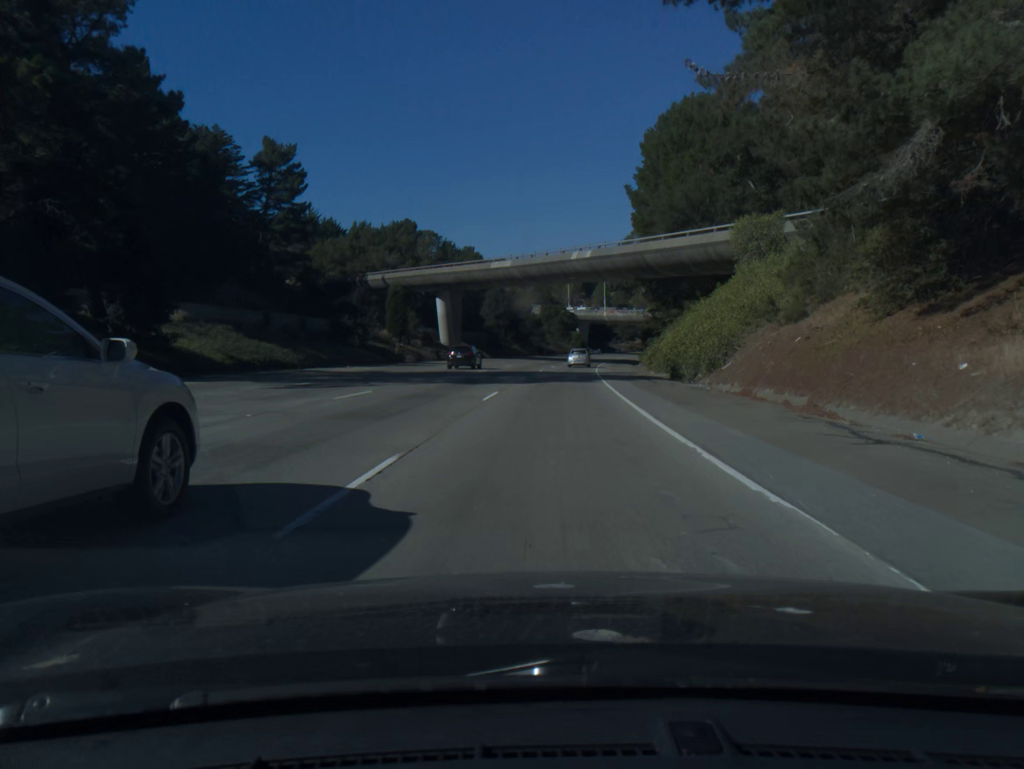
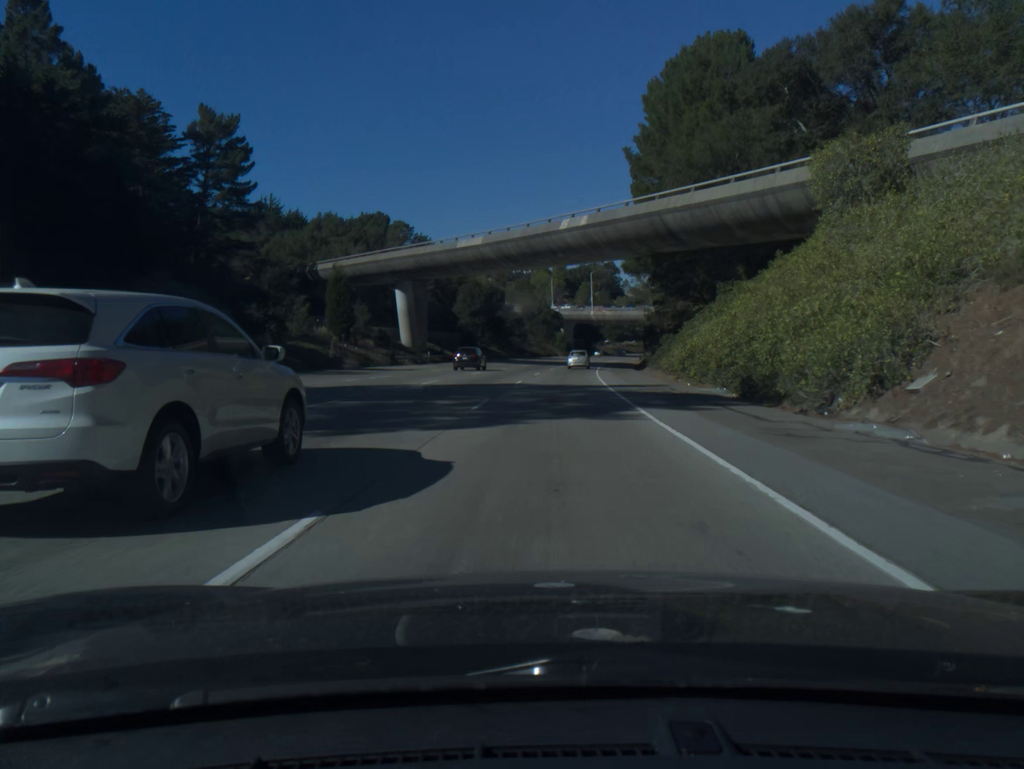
(+0.2, +17.8) m; +1°
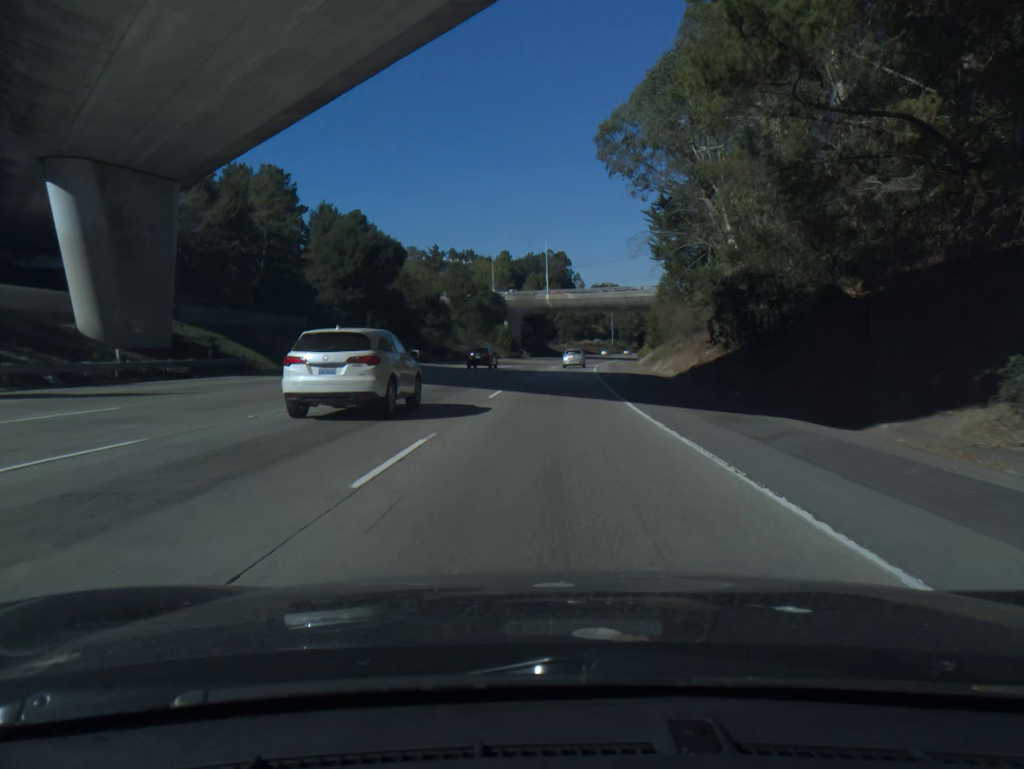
(+1.7, +53.4) m; +4°
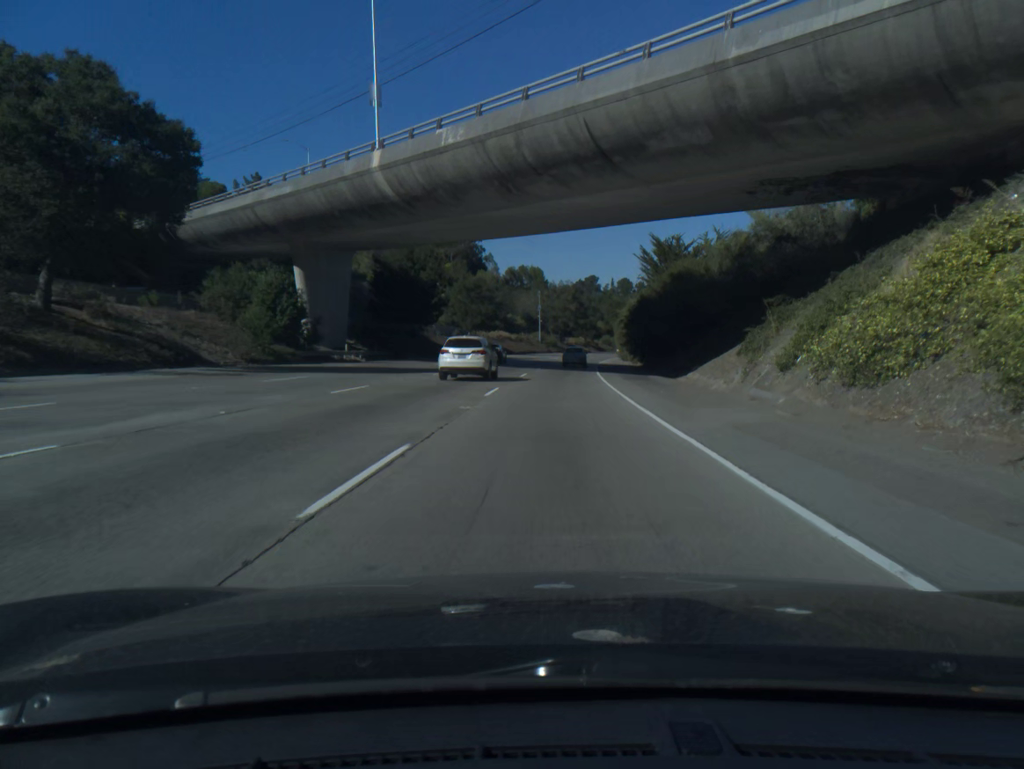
(+4.7, +88.7) m; +6°
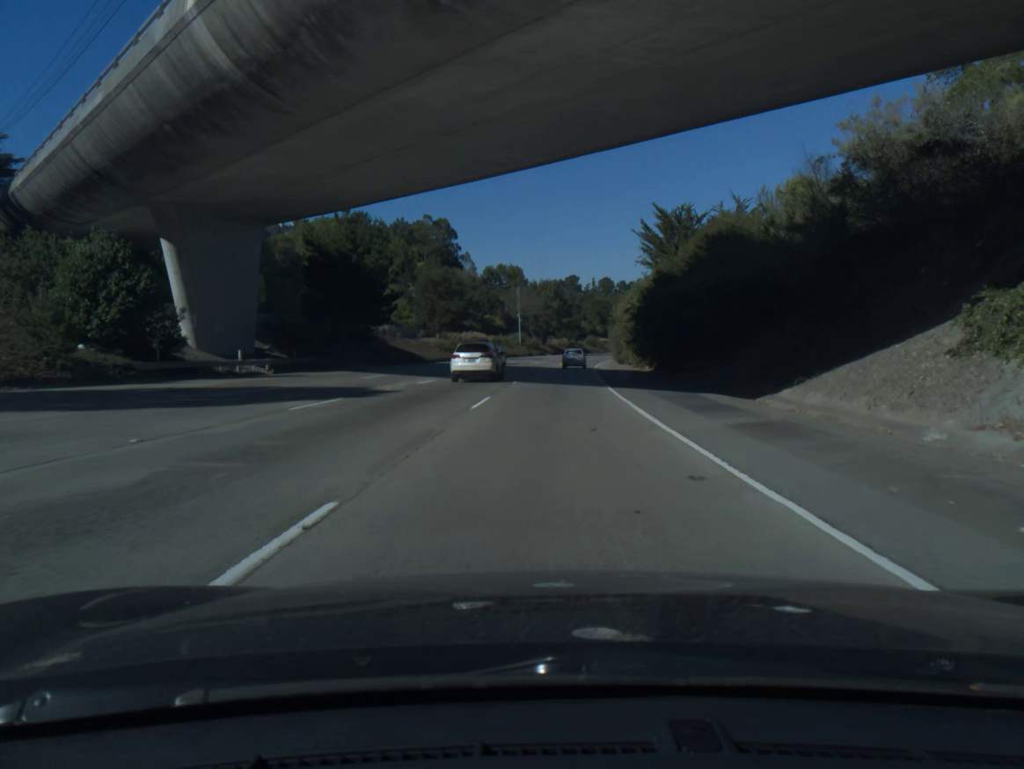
(+0.2, +17.7) m; +1°
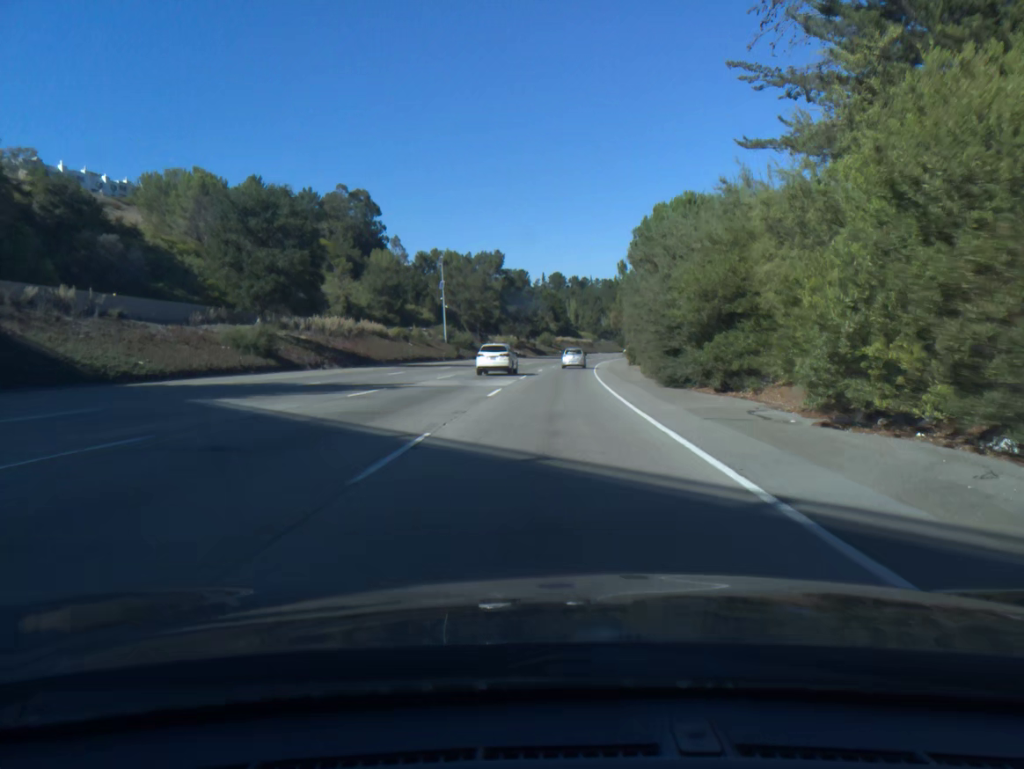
(+1.7, +53.0) m; +4°
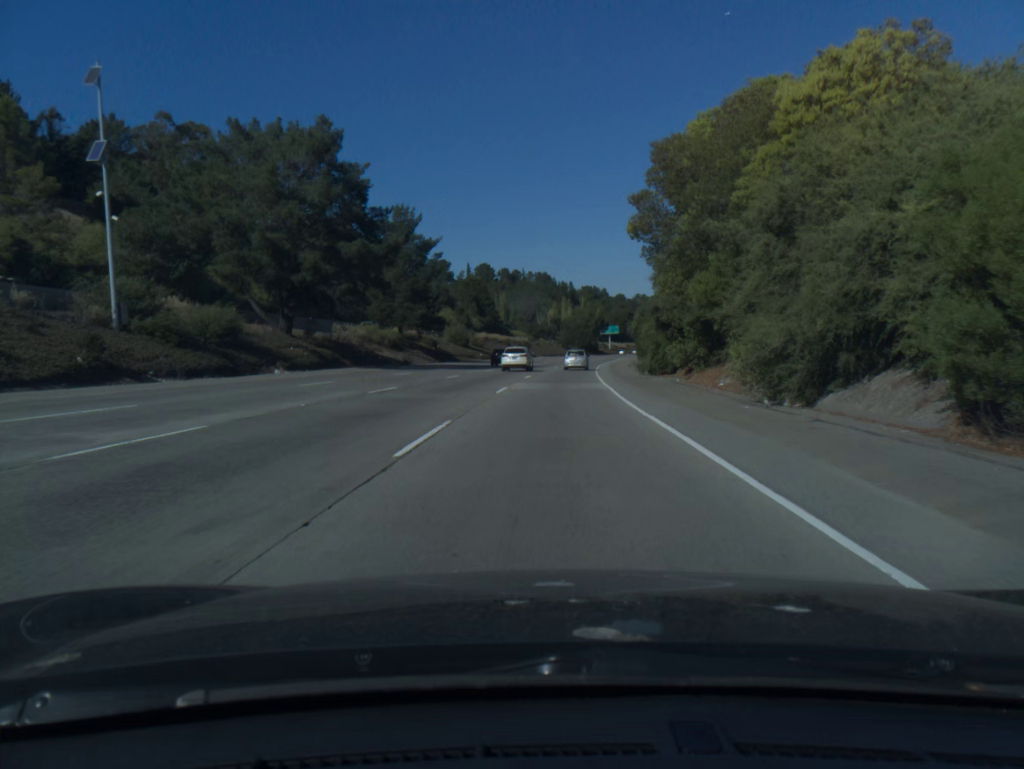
(+3.0, +70.7) m; +5°
